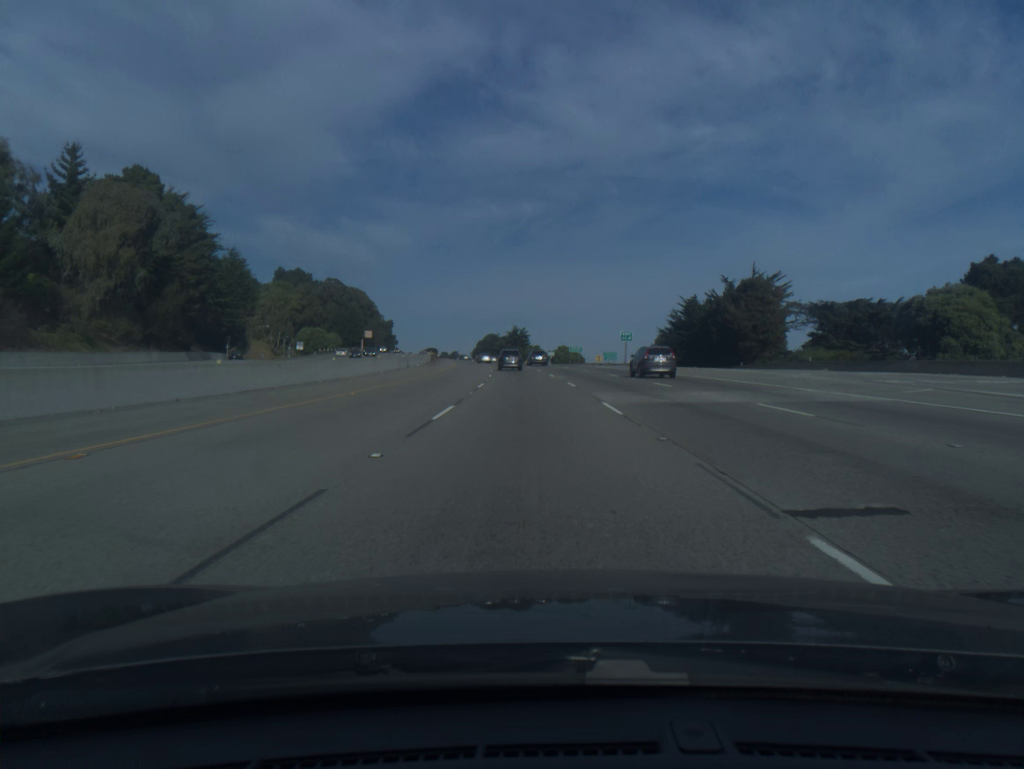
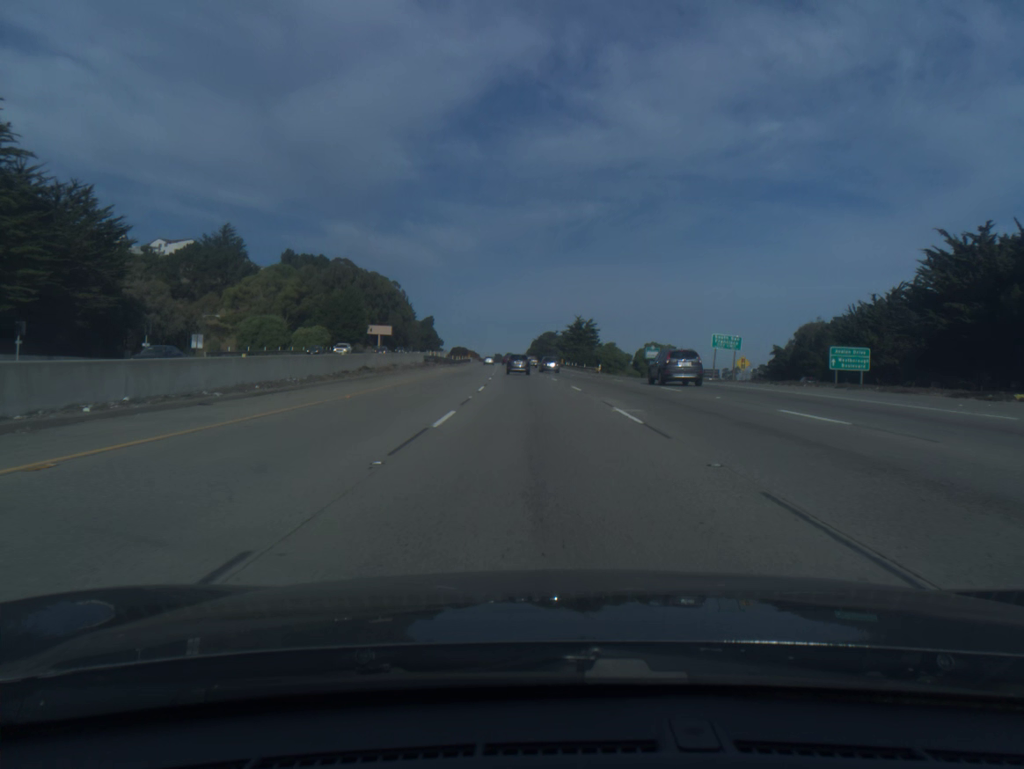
(-3.0, +74.1) m; -4°
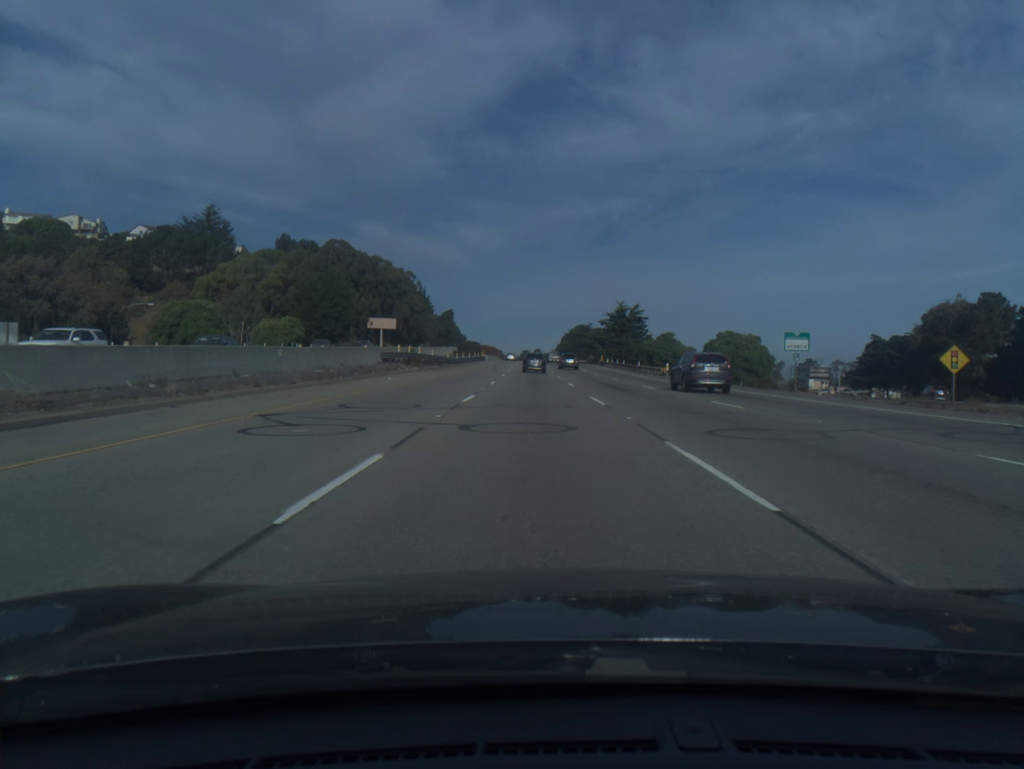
(-0.7, +37.1) m; -2°
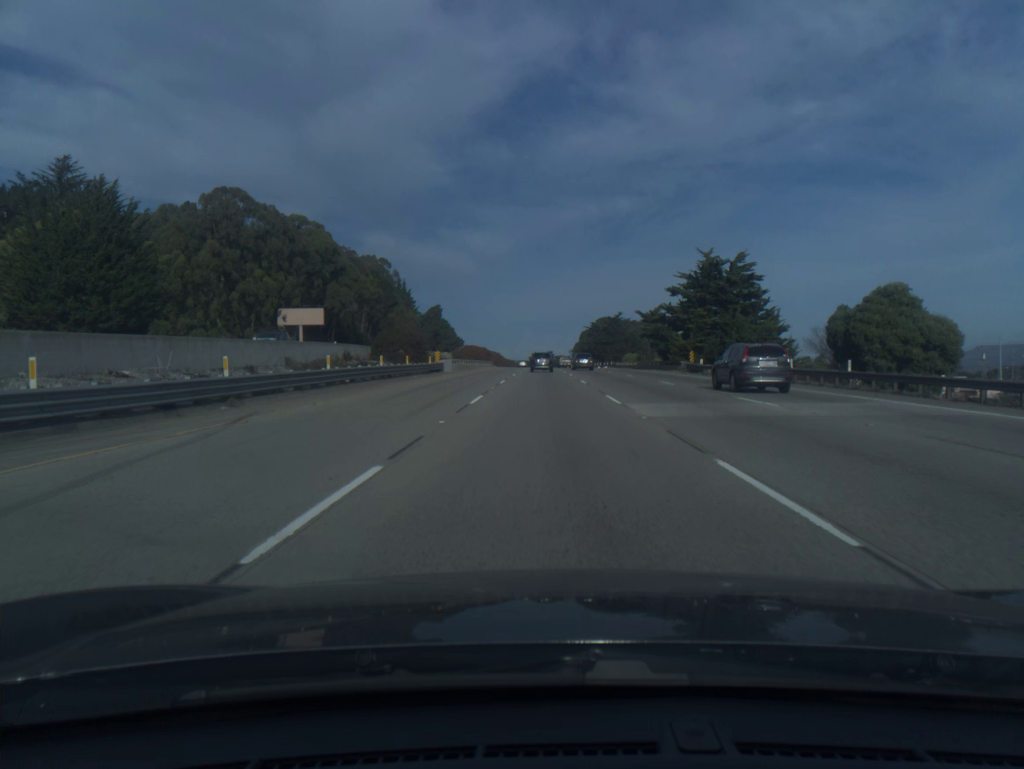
(-1.2, +74.2) m; -1°
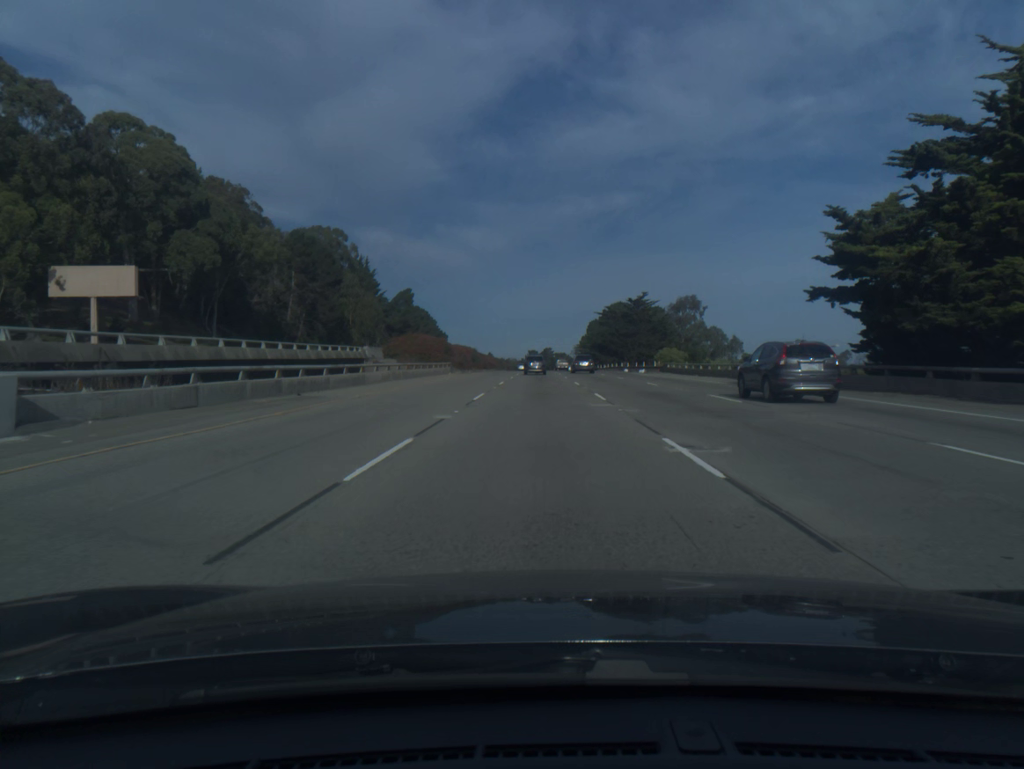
(+0.2, +55.7) m; 0°
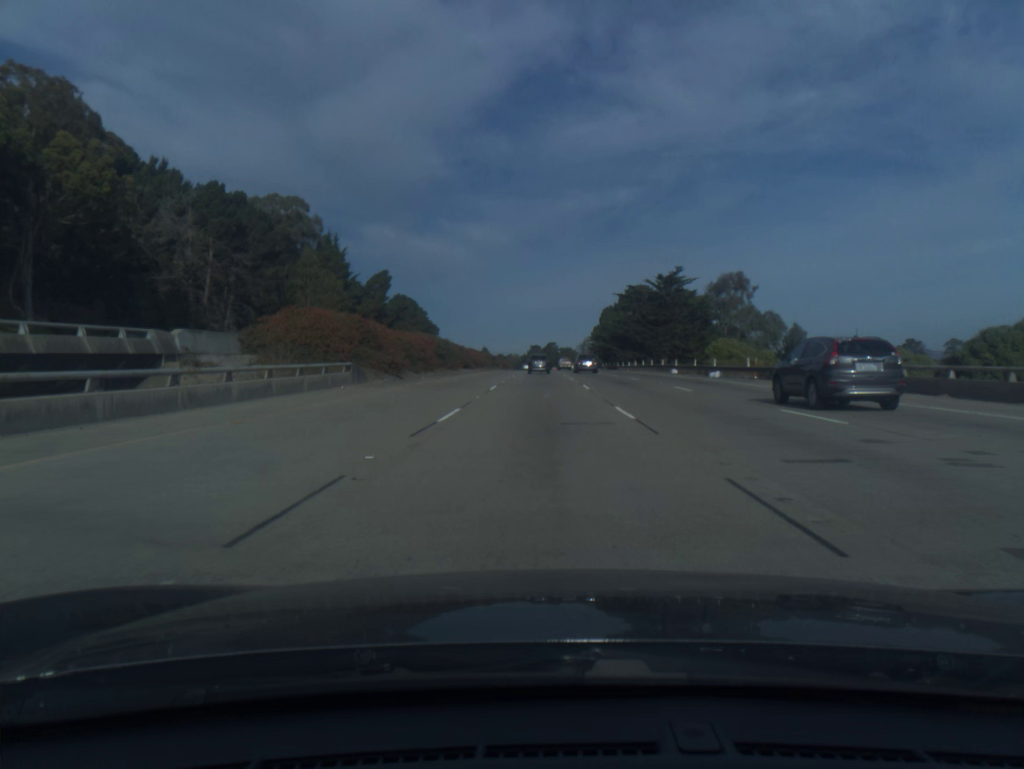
(0.0, +37.1) m; 0°
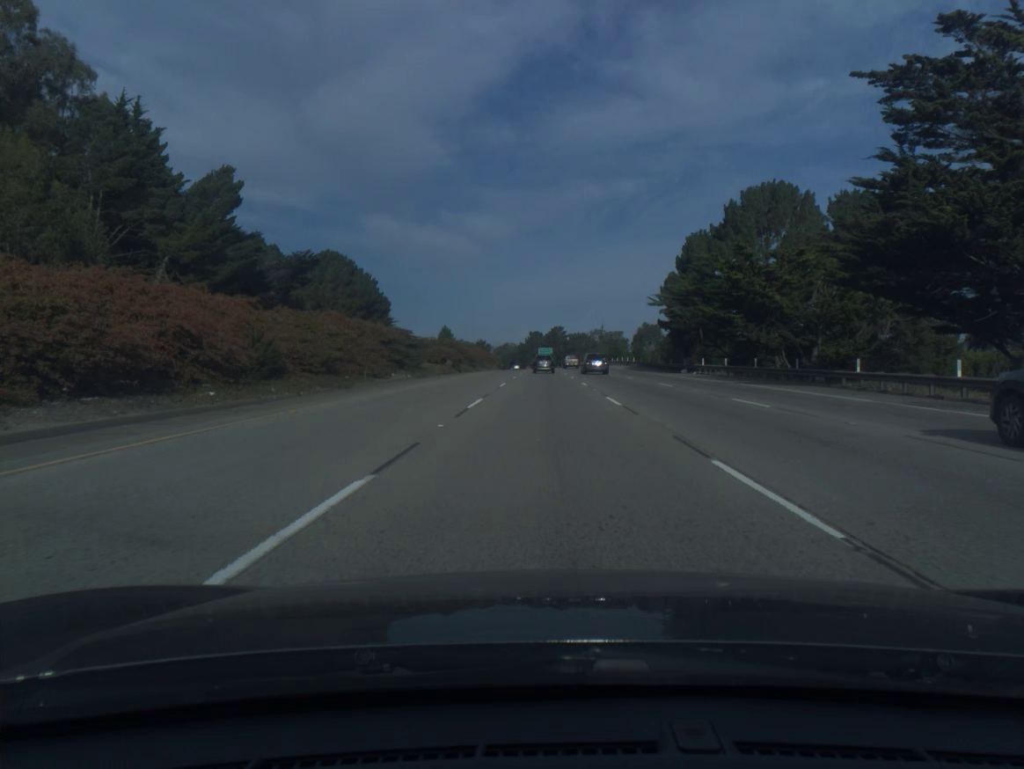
(-0.4, +93.7) m; 0°
